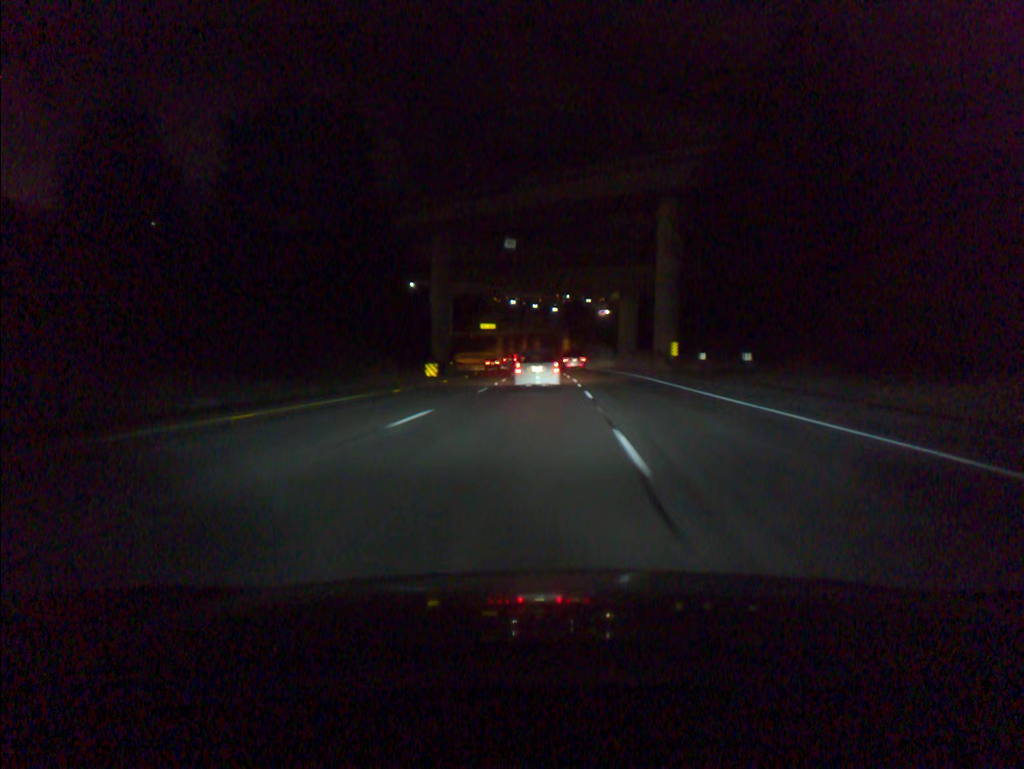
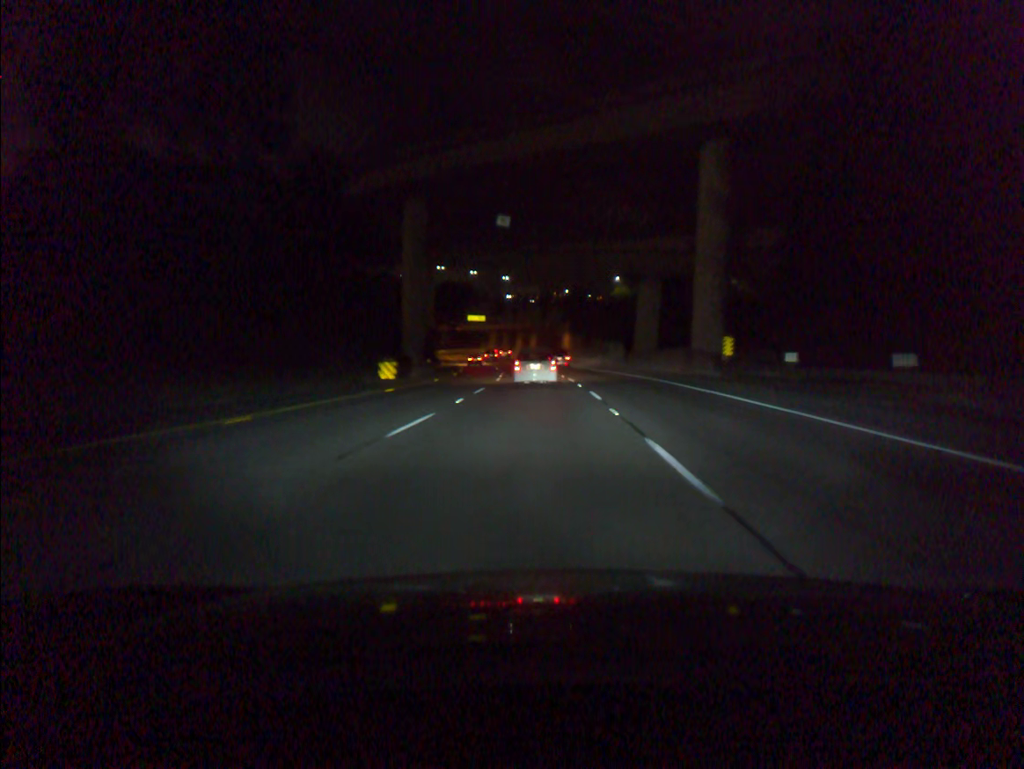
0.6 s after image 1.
(0.0, +15.8) m; 0°
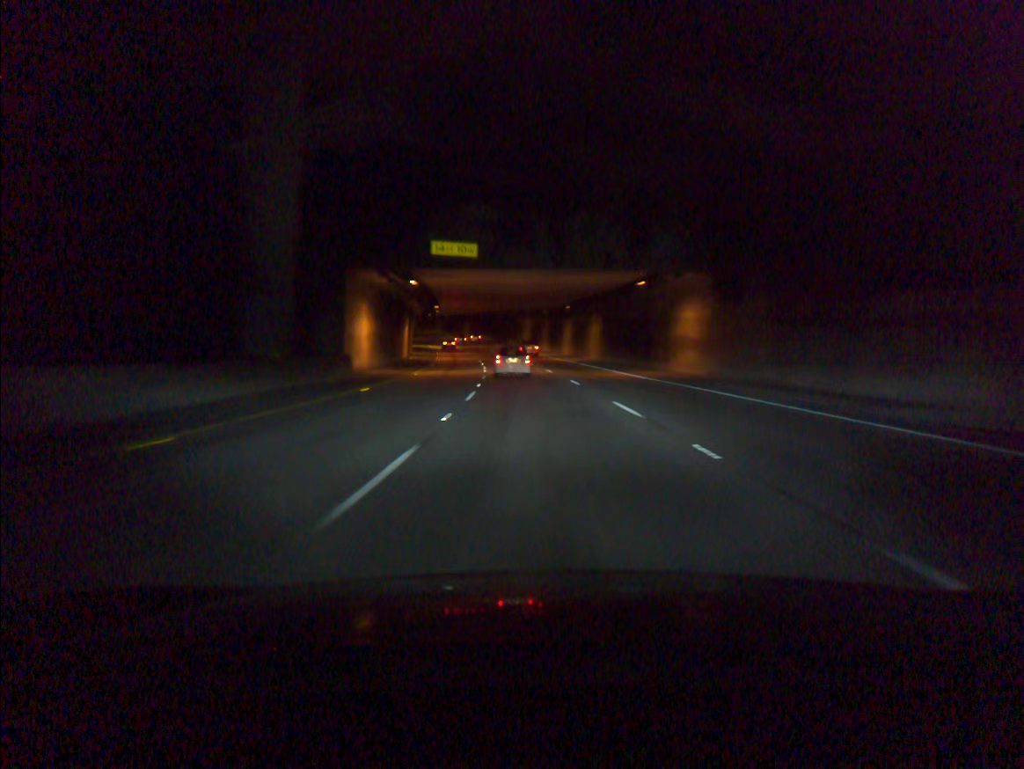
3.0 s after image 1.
(-1.4, +63.0) m; -3°
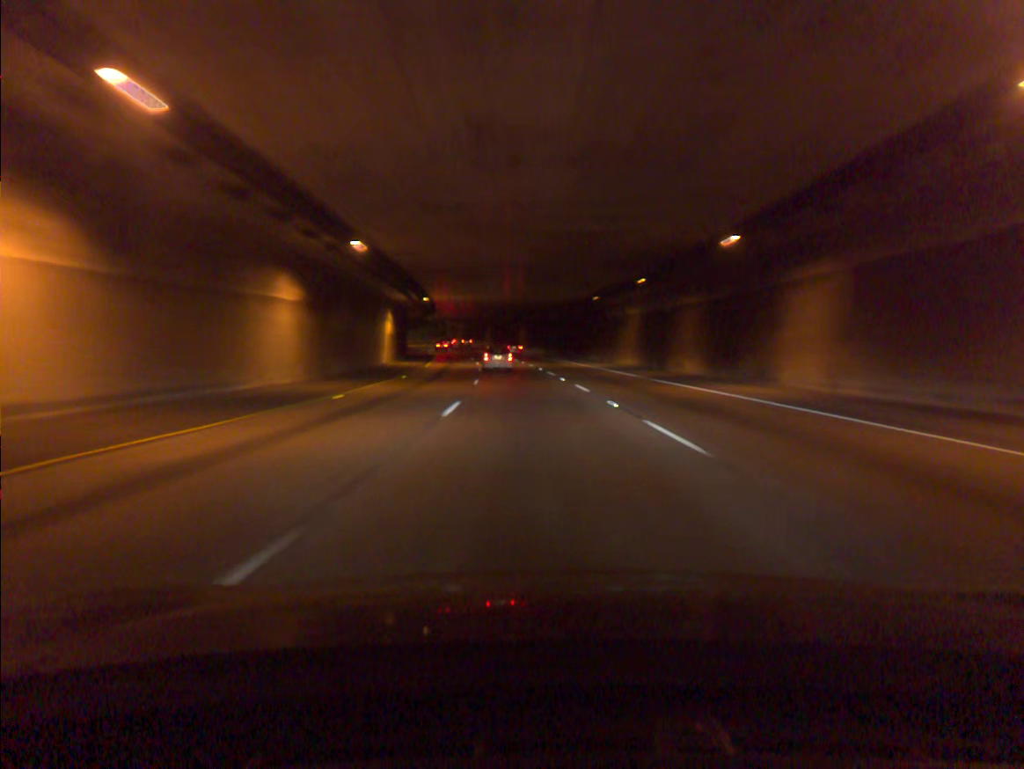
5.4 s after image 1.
(-2.8, +61.8) m; -5°
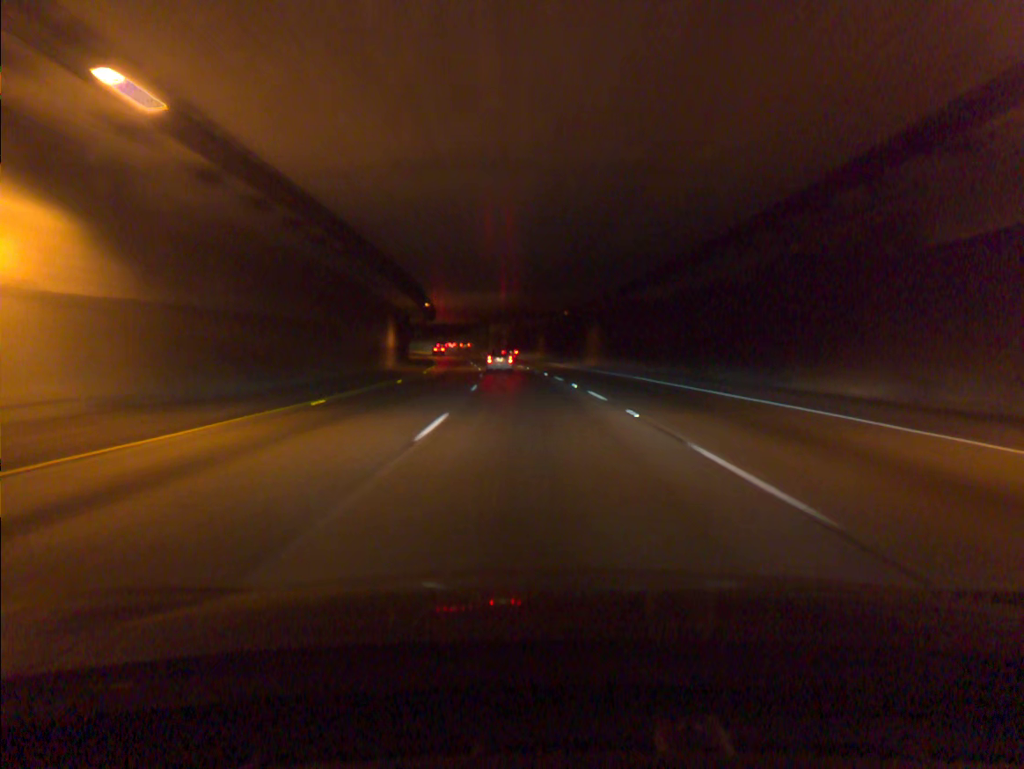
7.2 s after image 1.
(-1.8, +46.4) m; -5°
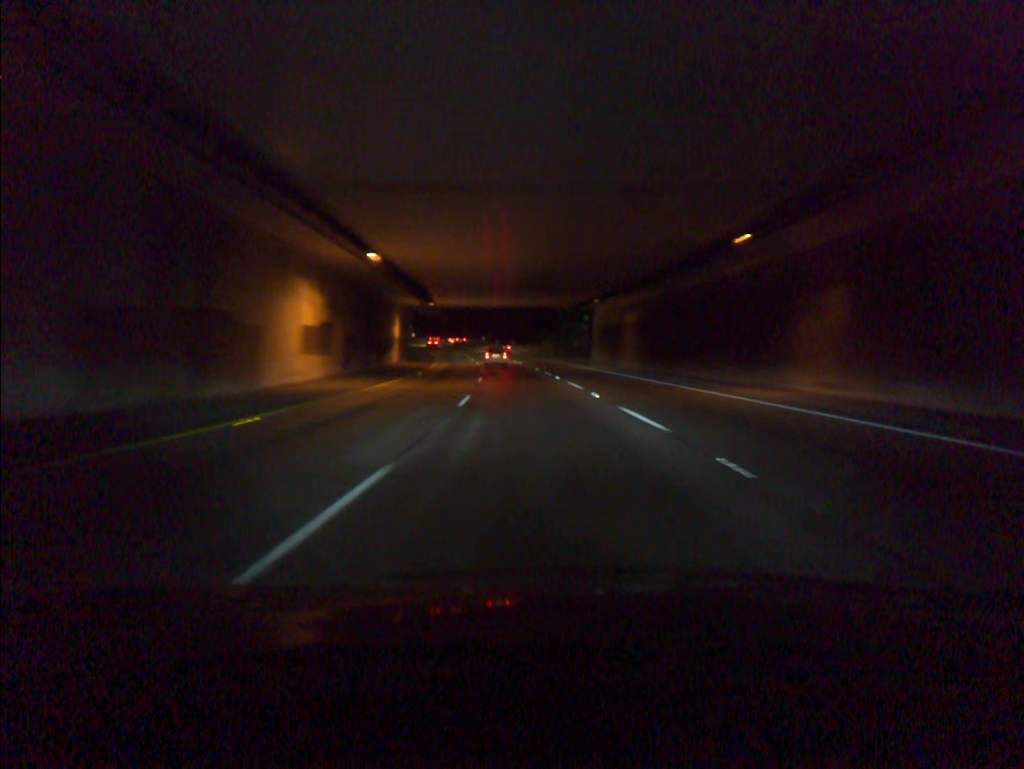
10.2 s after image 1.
(-5.1, +78.5) m; -7°
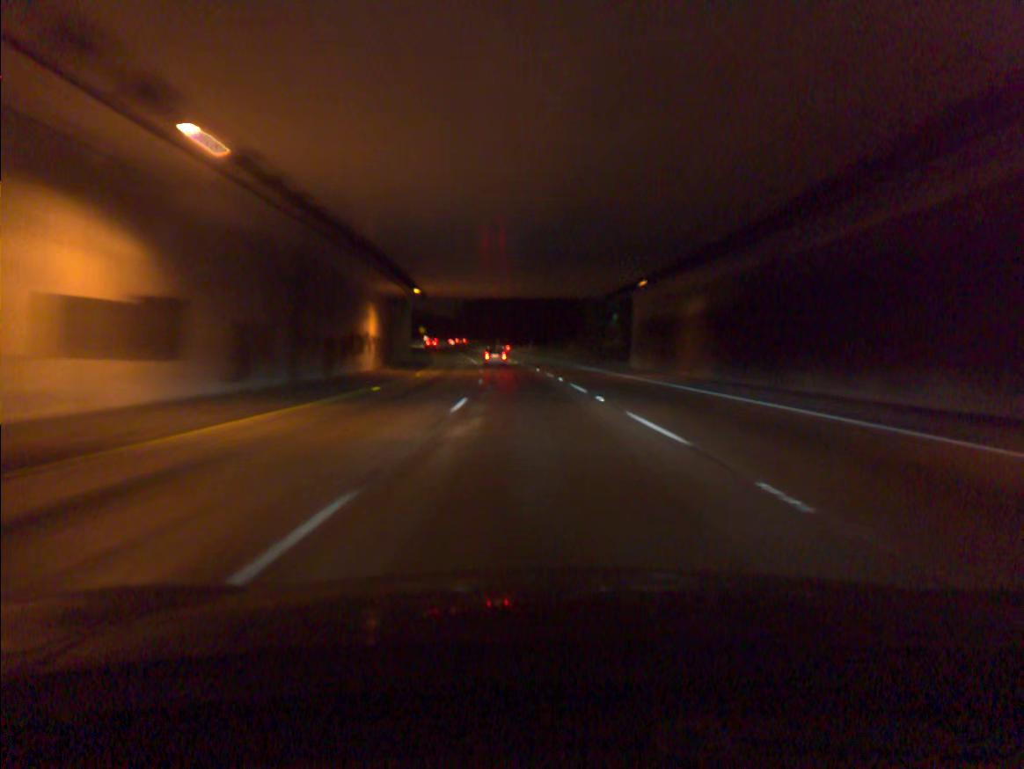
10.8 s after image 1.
(-0.2, +16.0) m; -1°
